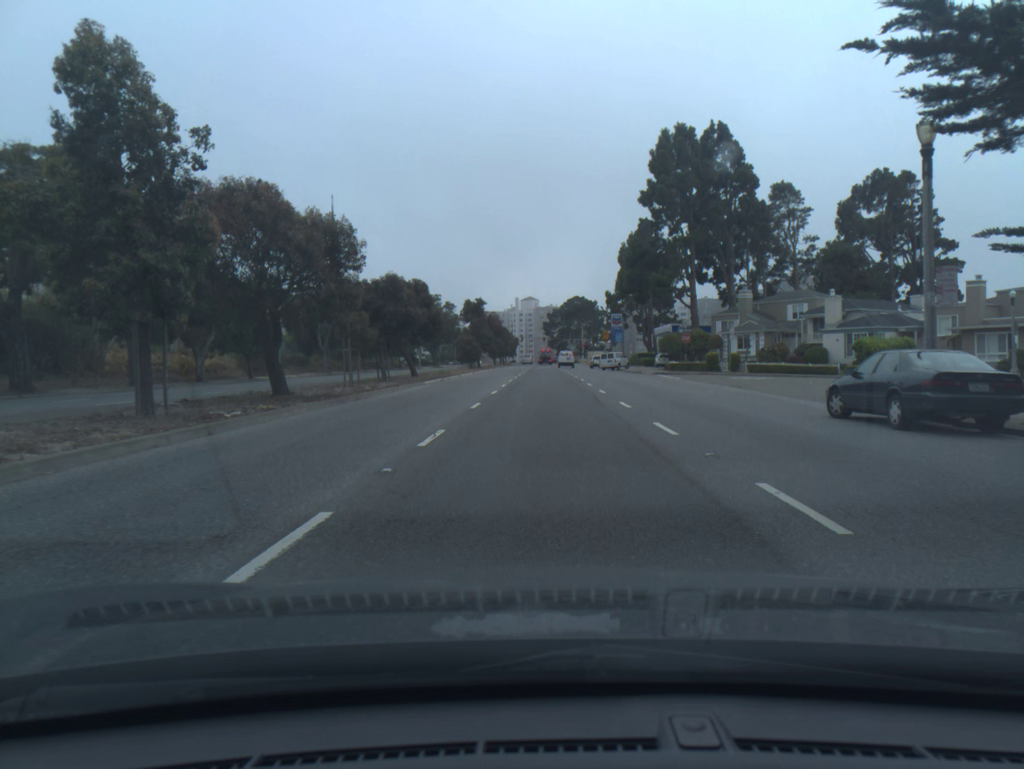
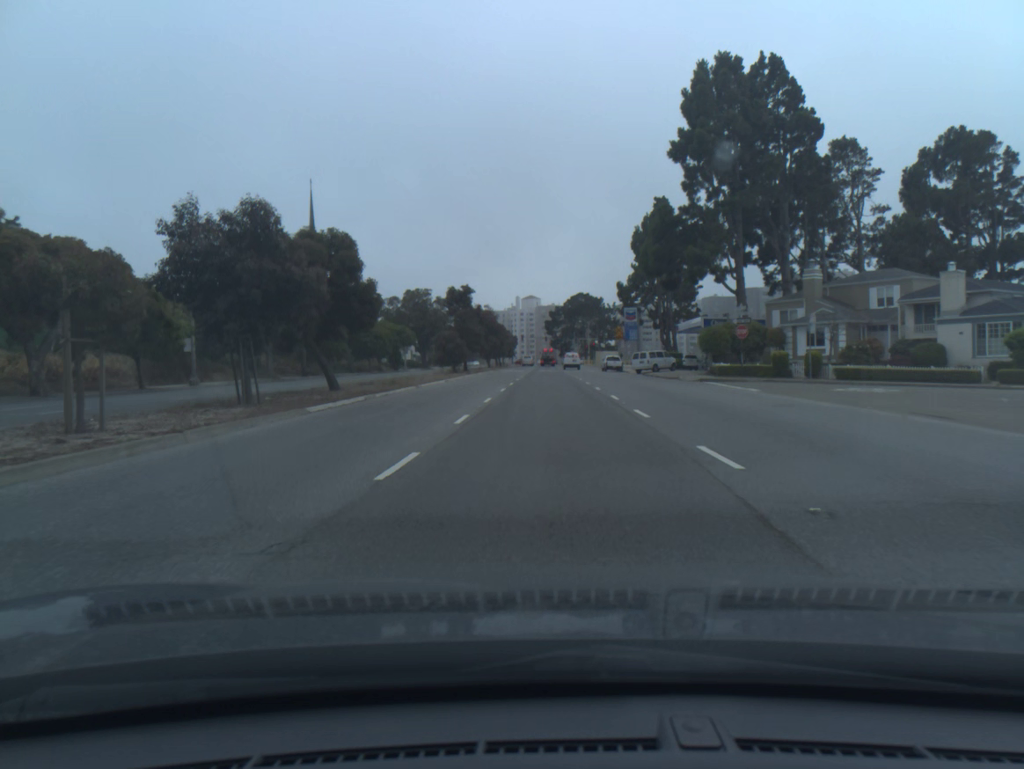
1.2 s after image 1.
(0.0, +17.8) m; 0°
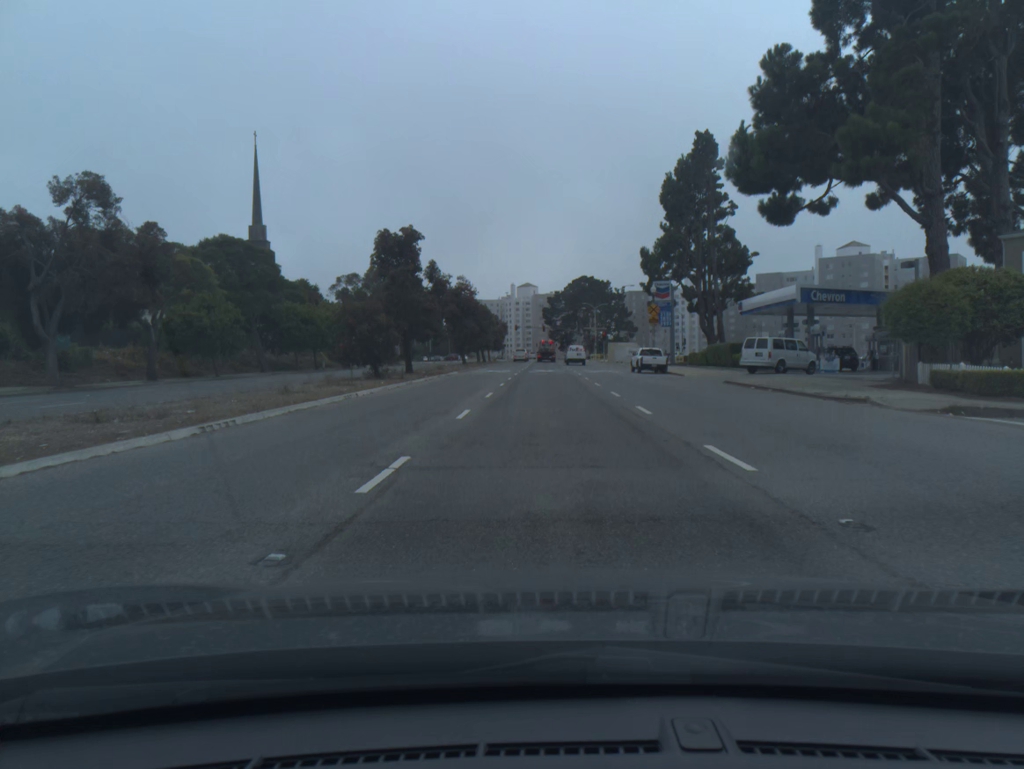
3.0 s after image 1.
(+0.1, +29.3) m; 0°
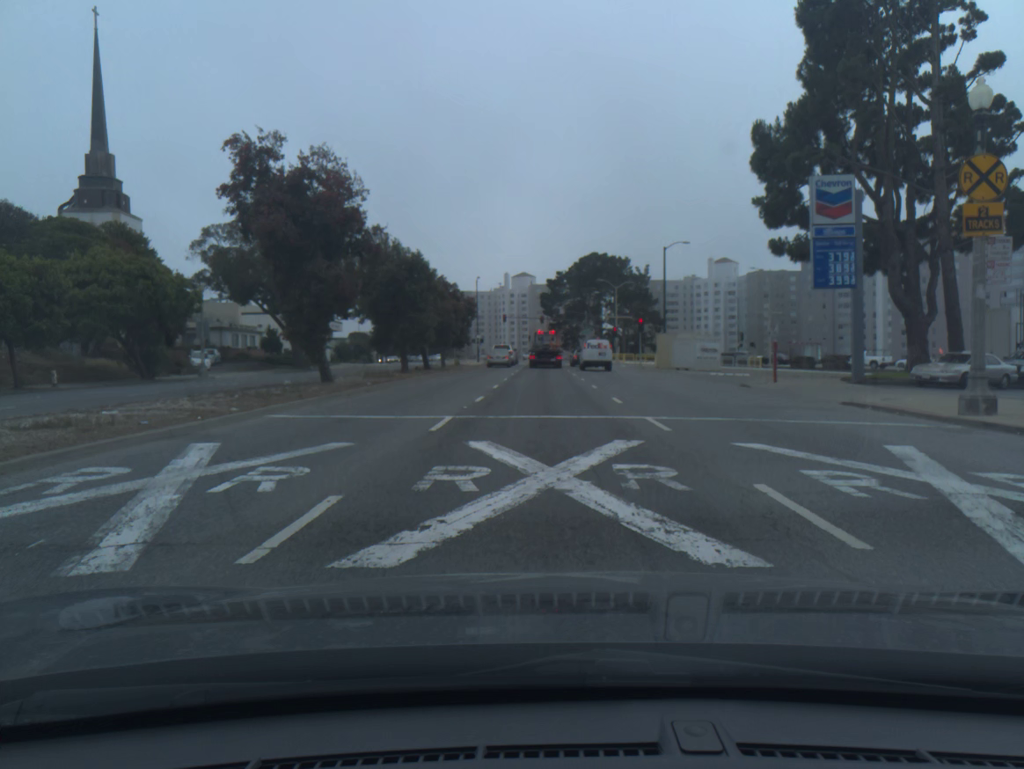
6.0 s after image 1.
(+0.1, +46.5) m; 0°
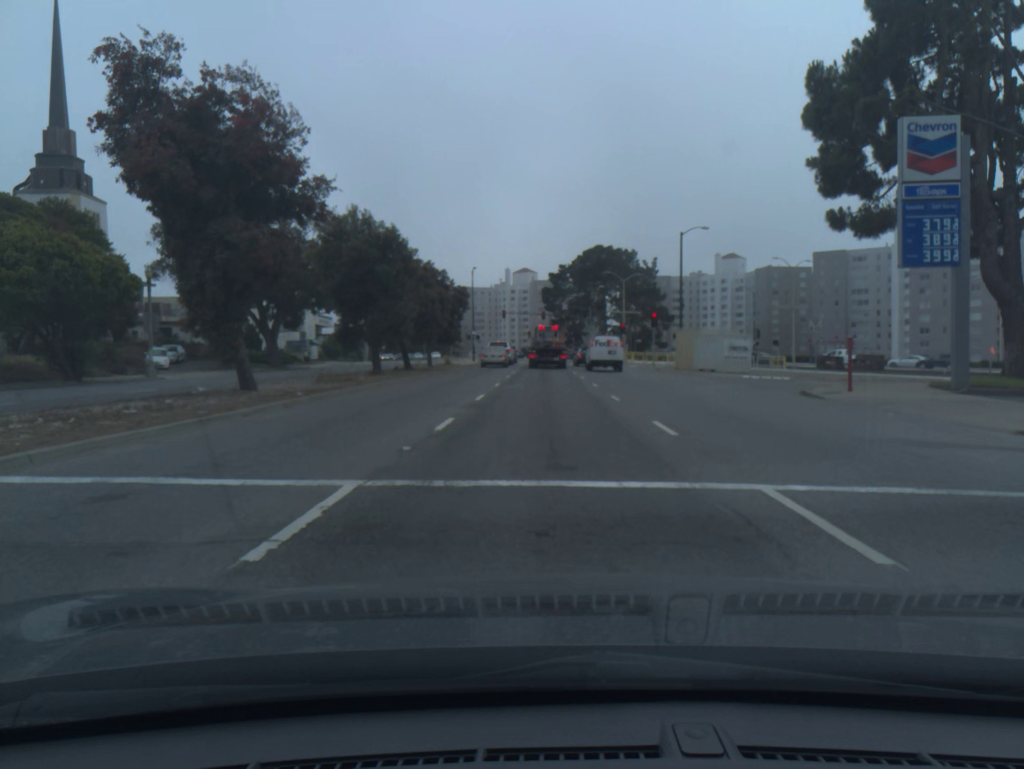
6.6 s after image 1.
(0.0, +7.7) m; 0°
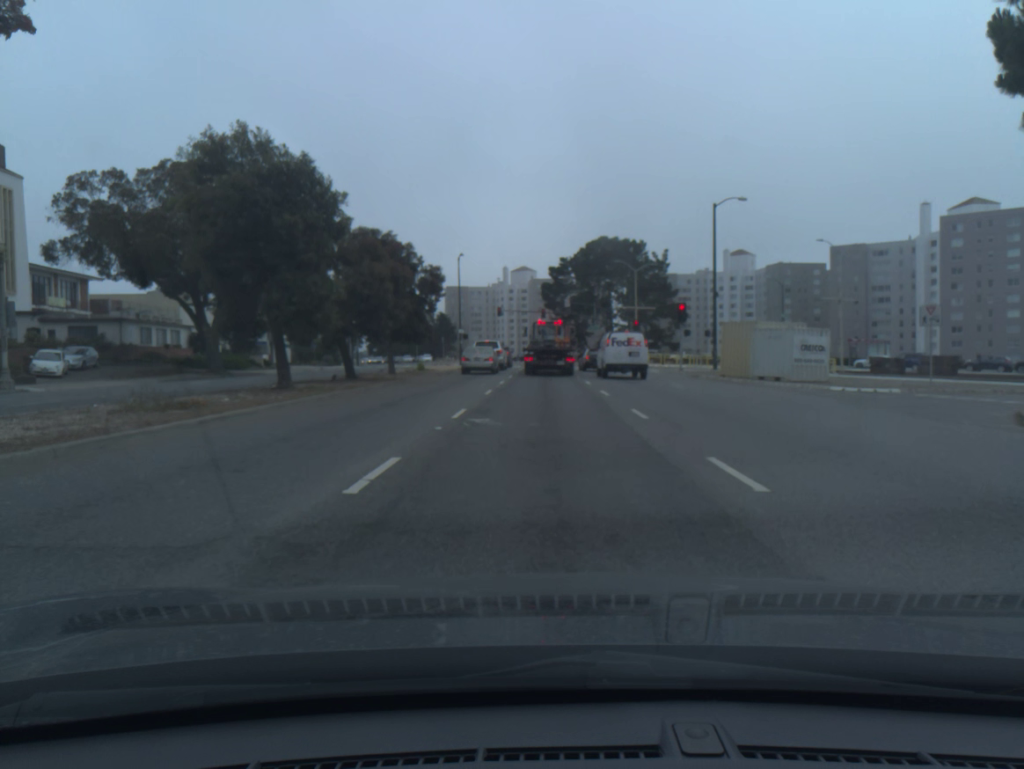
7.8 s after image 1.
(0.0, +13.0) m; 0°
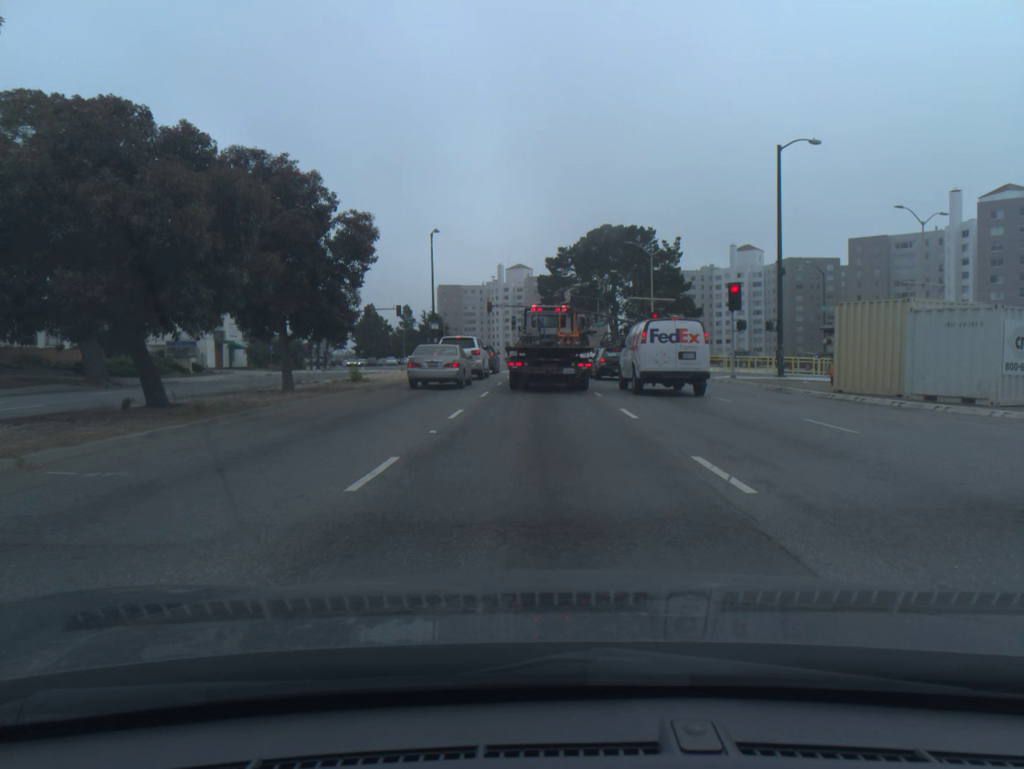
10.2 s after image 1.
(0.0, +15.6) m; 0°
